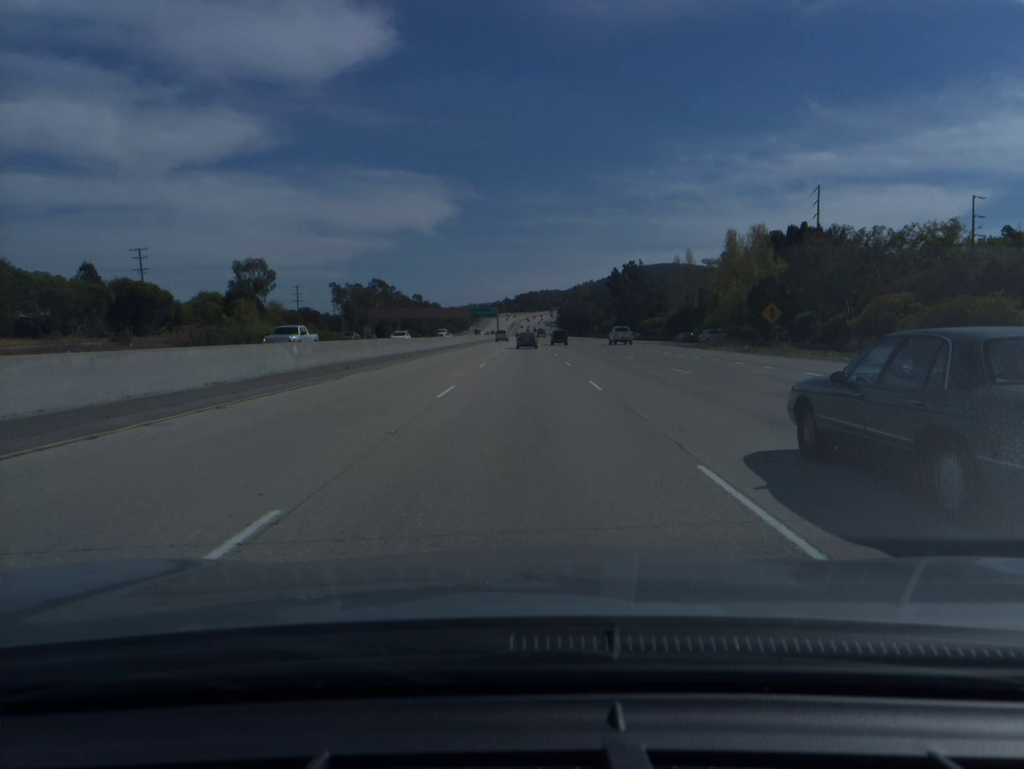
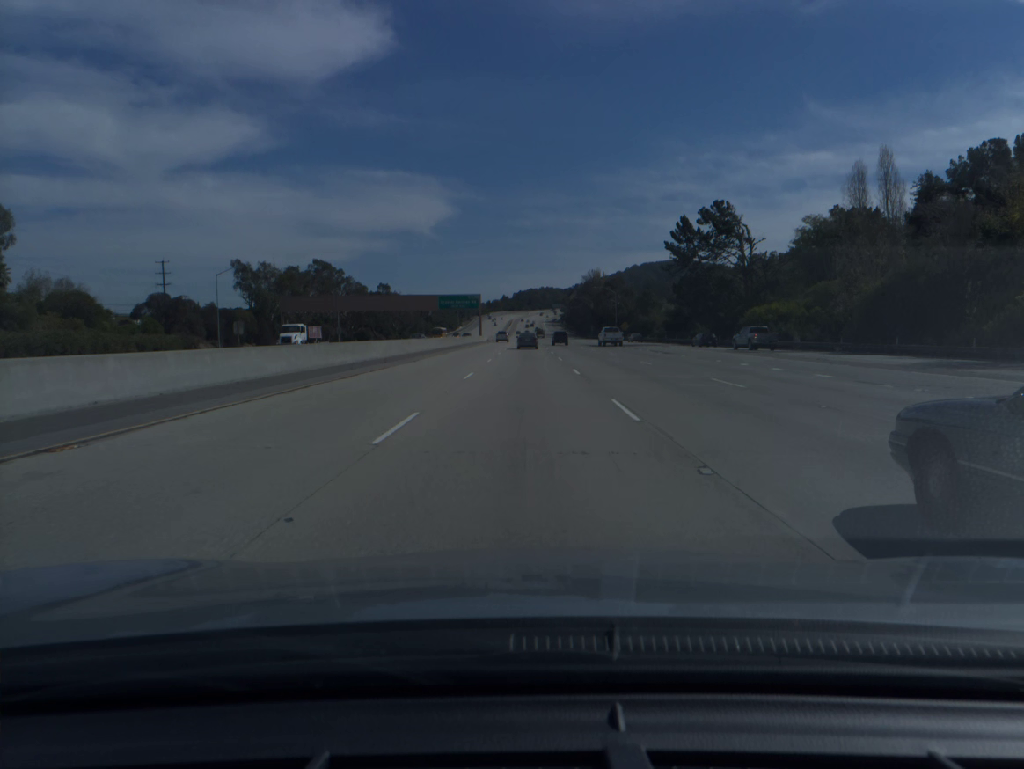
(+0.2, +77.9) m; 0°
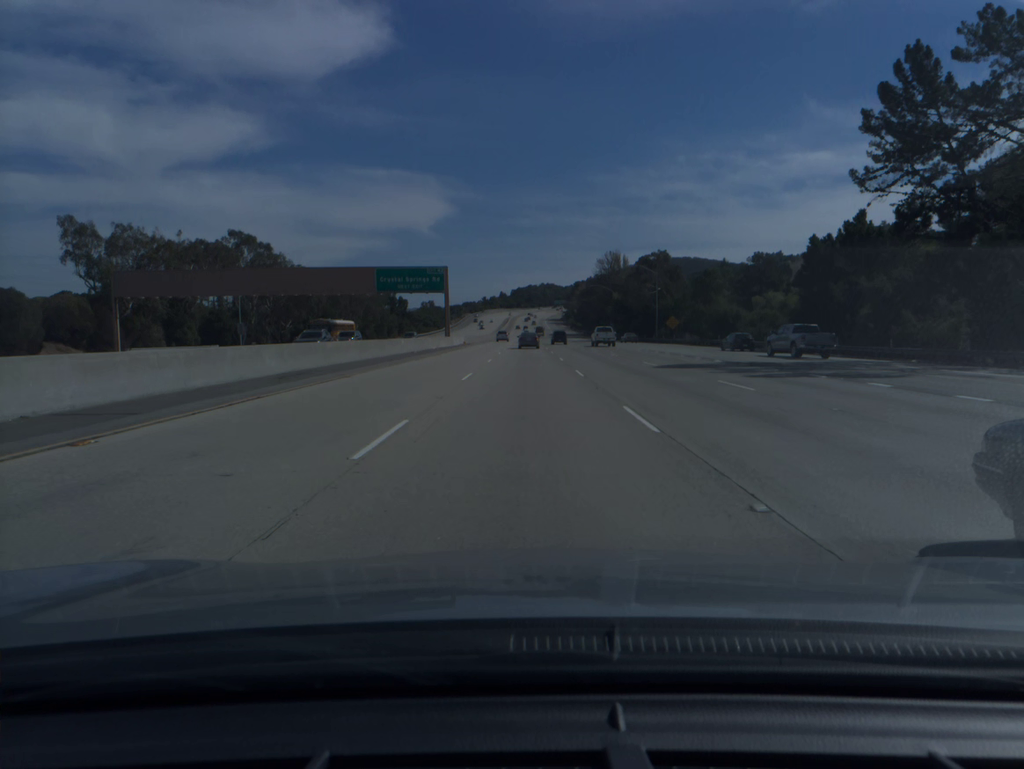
(-0.1, +58.2) m; 0°
